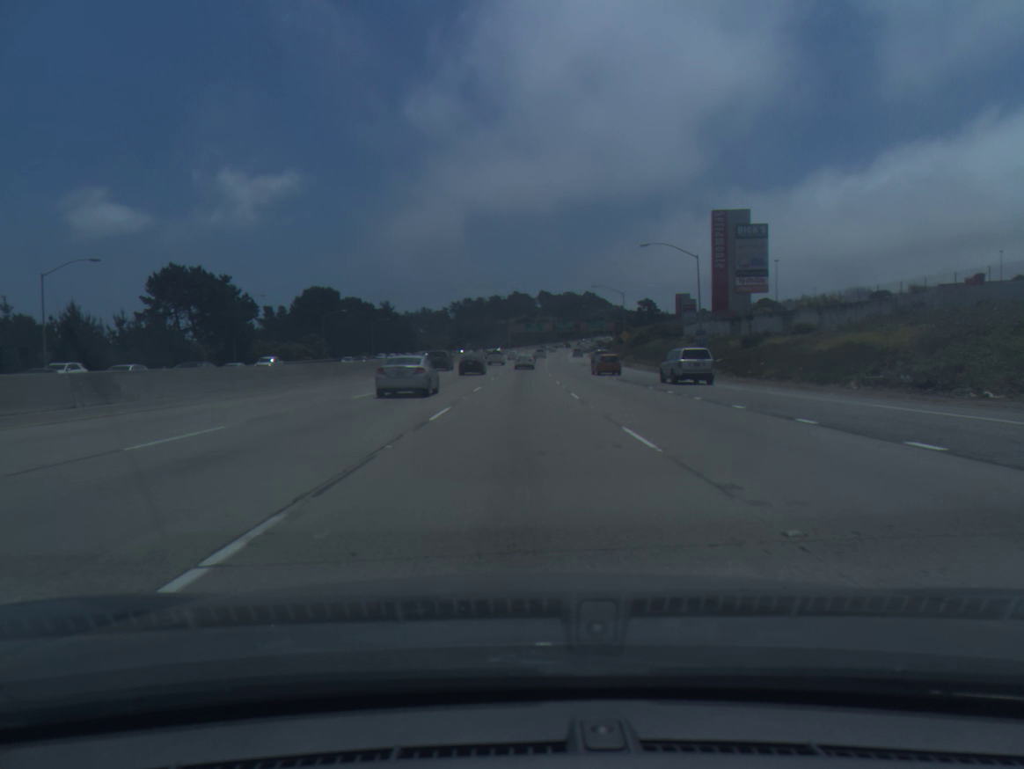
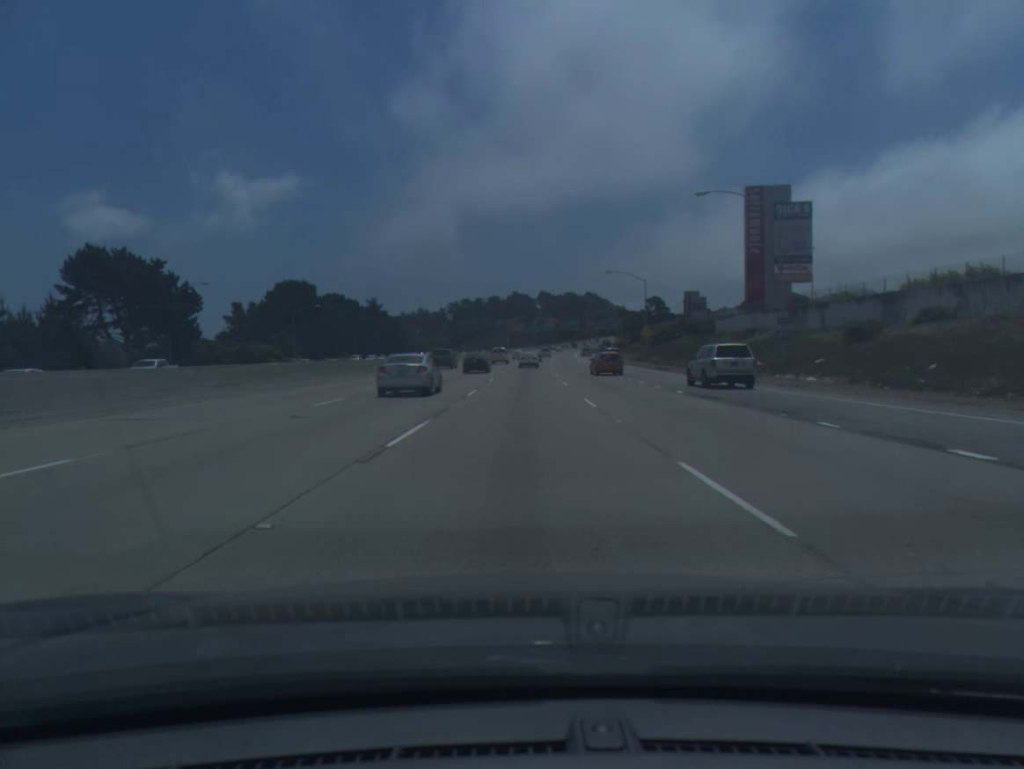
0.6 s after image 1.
(0.0, +19.6) m; 0°
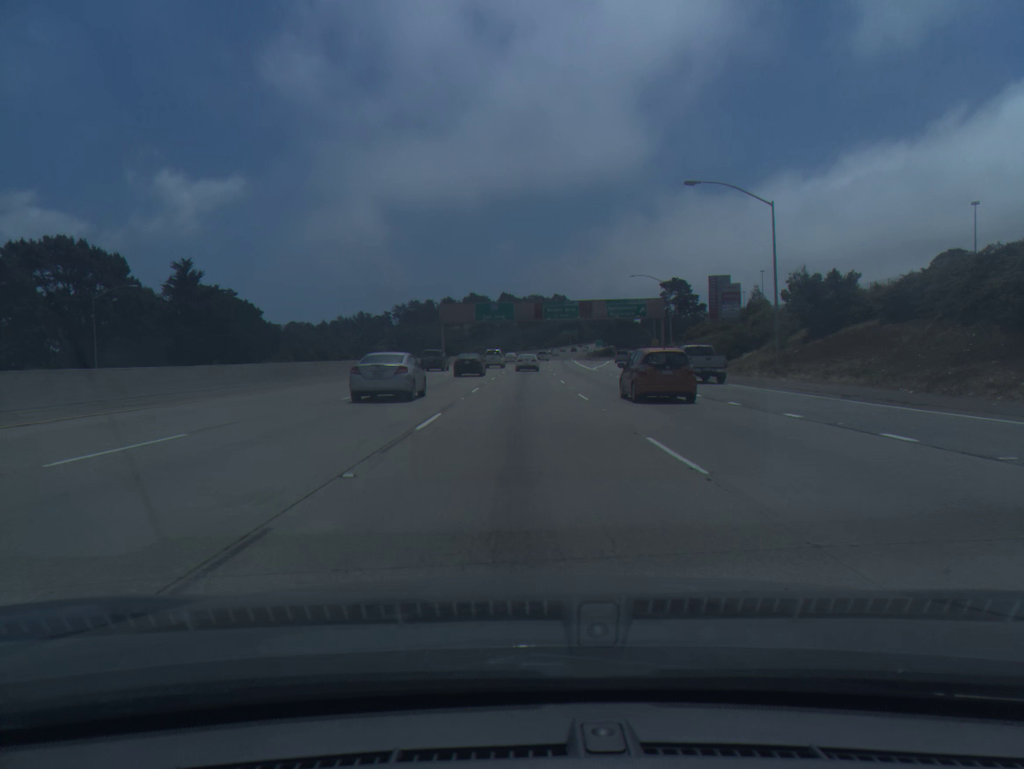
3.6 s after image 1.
(+1.8, +99.7) m; +3°
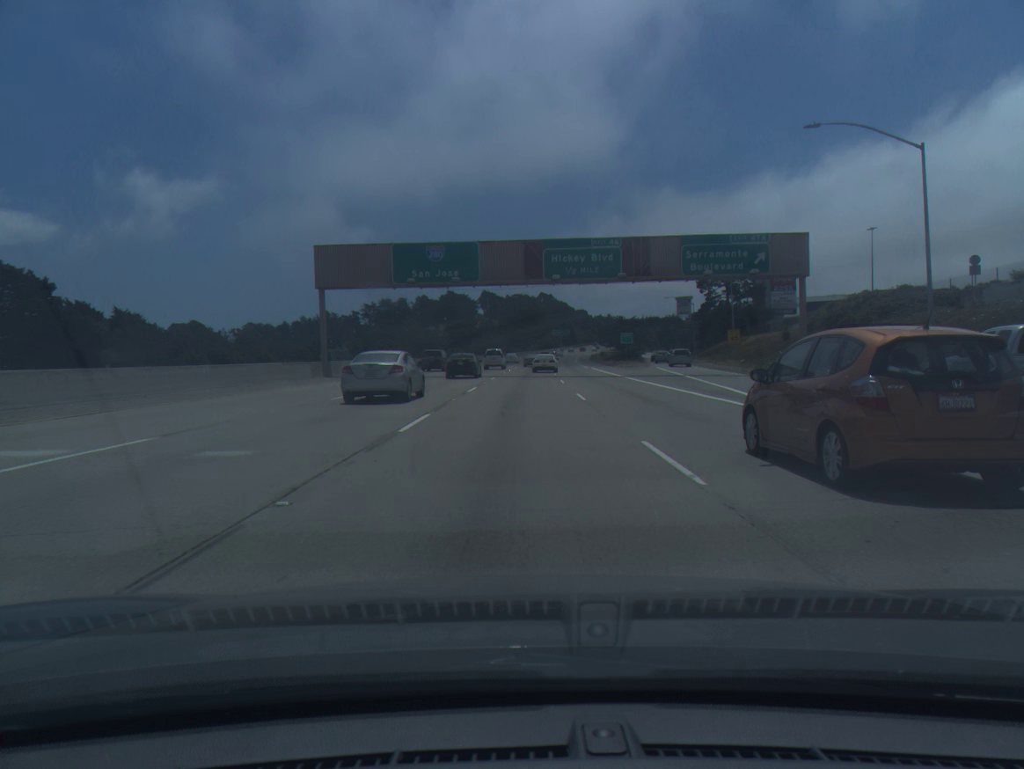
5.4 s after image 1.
(+0.7, +59.1) m; +1°
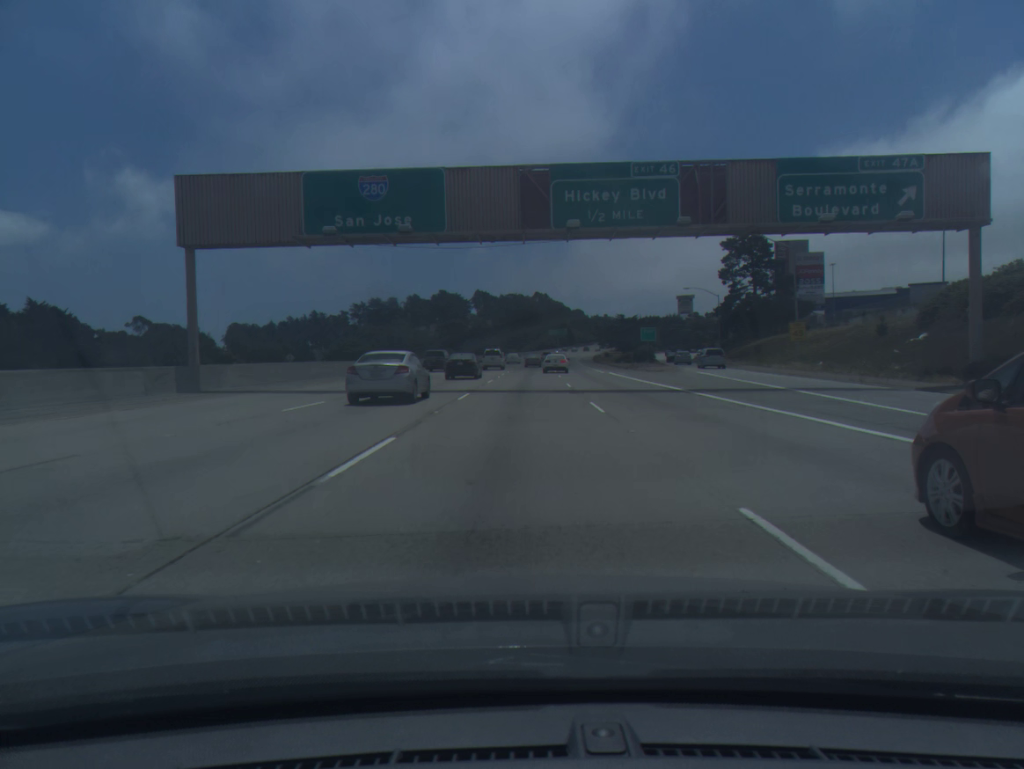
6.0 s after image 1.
(+0.1, +19.5) m; 0°
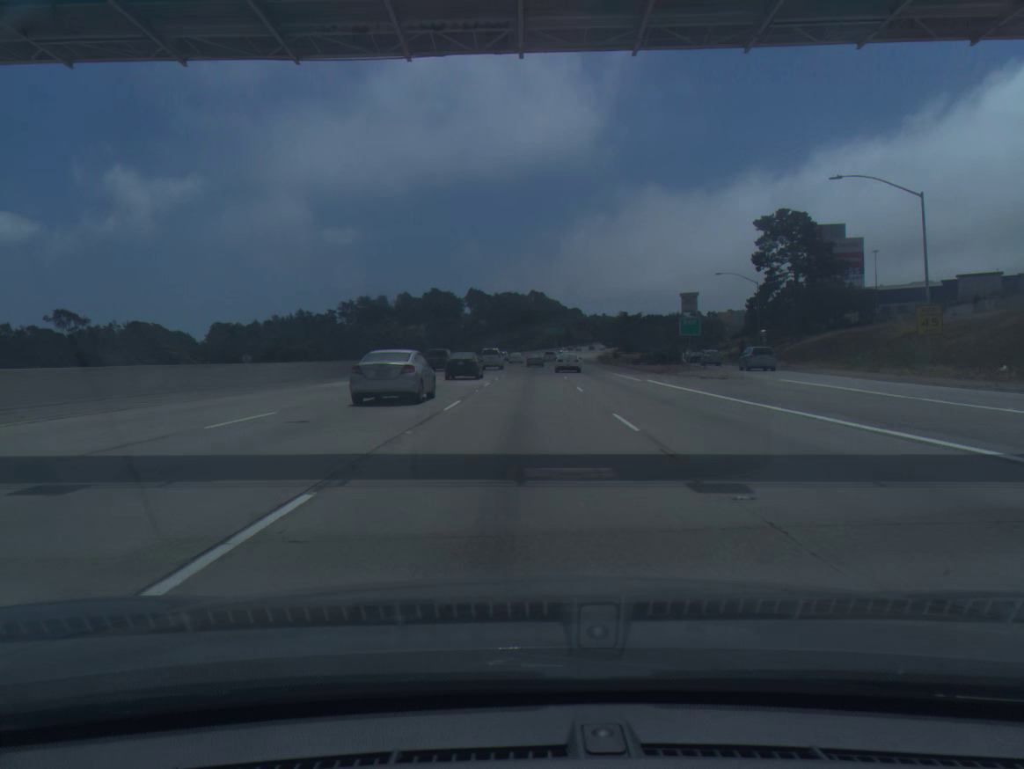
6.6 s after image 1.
(+0.1, +19.4) m; 0°
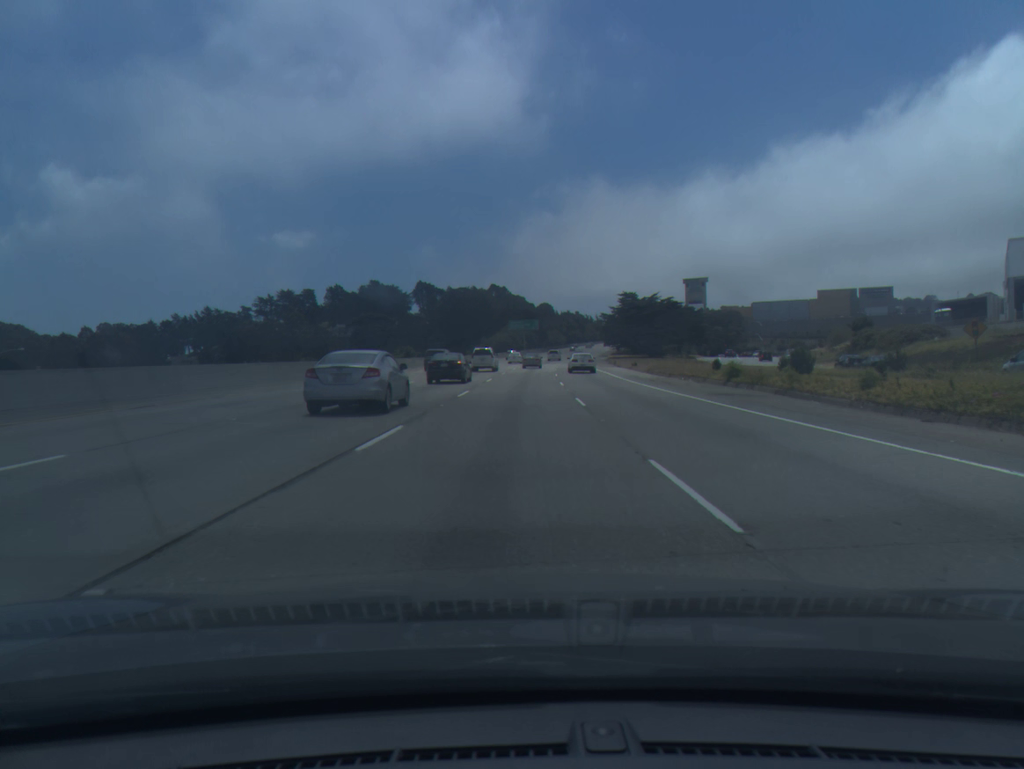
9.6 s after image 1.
(+2.8, +95.2) m; +3°
